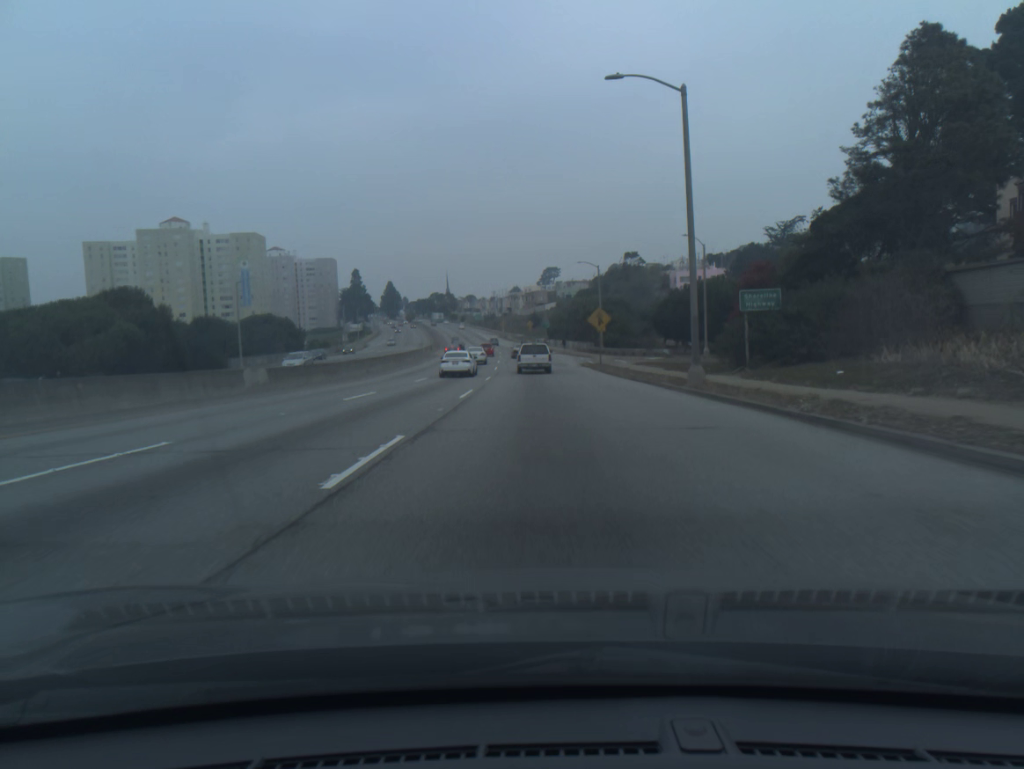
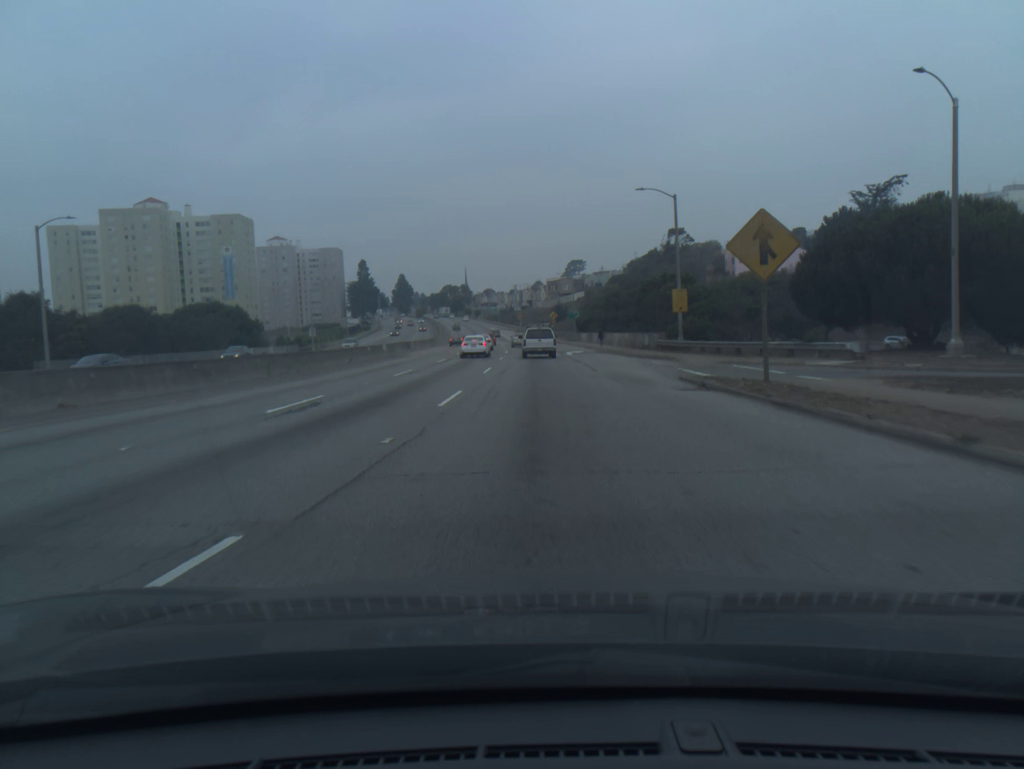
(-0.6, +35.9) m; -2°
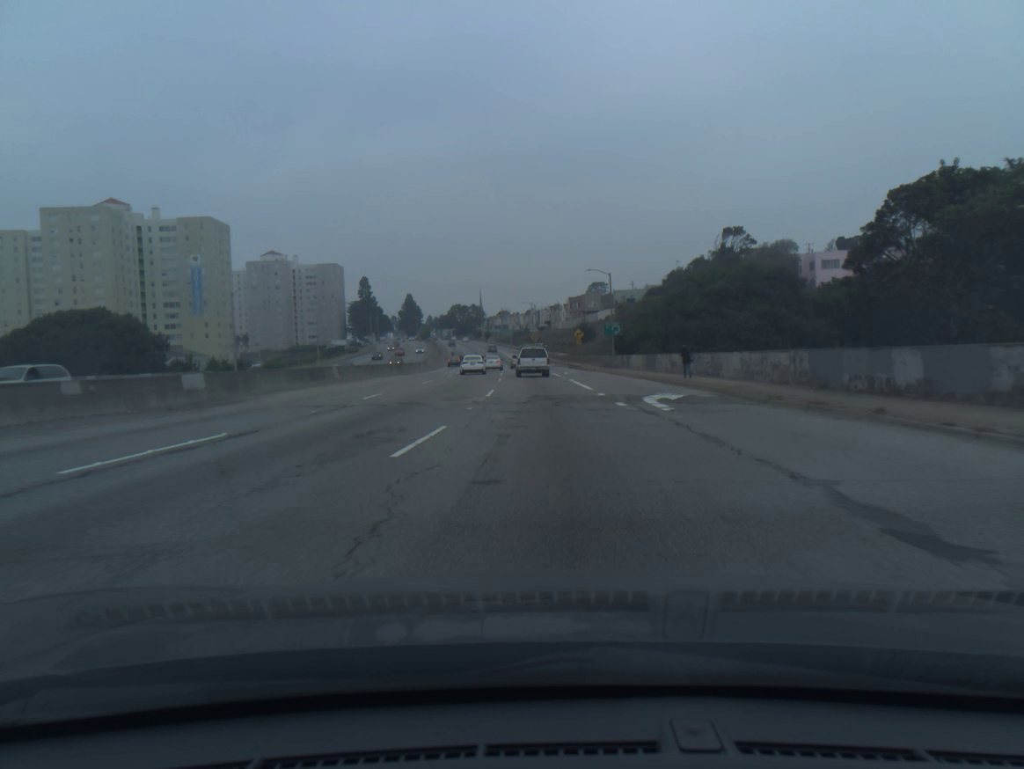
(-0.5, +36.1) m; -1°
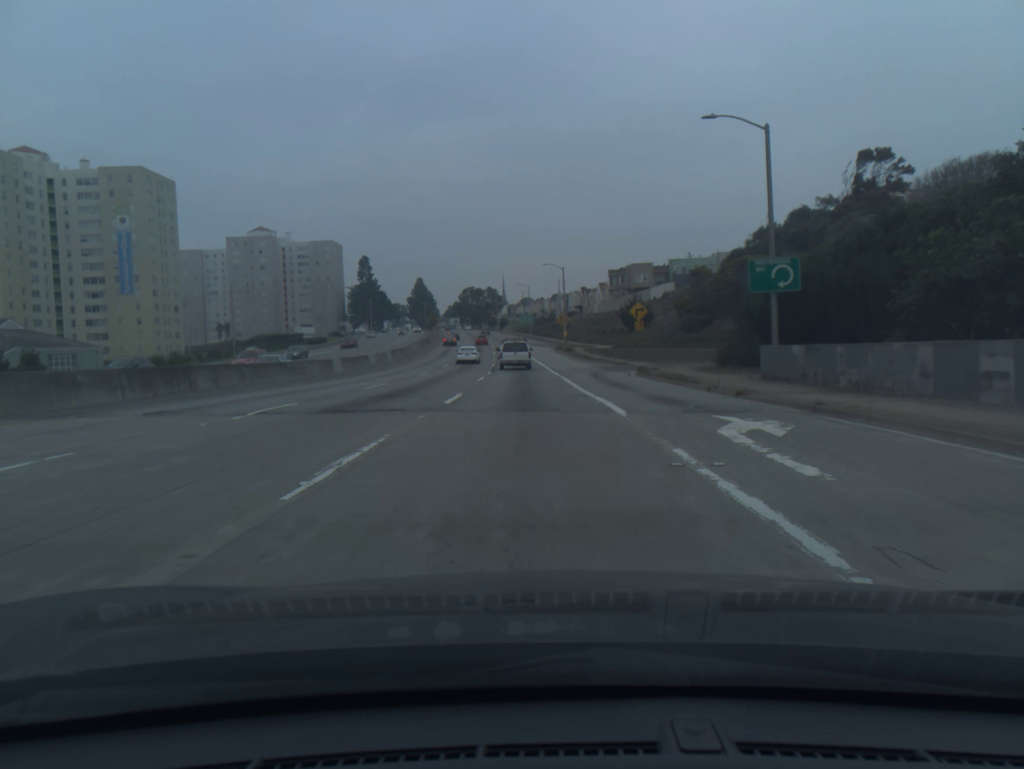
(-0.5, +48.2) m; -2°
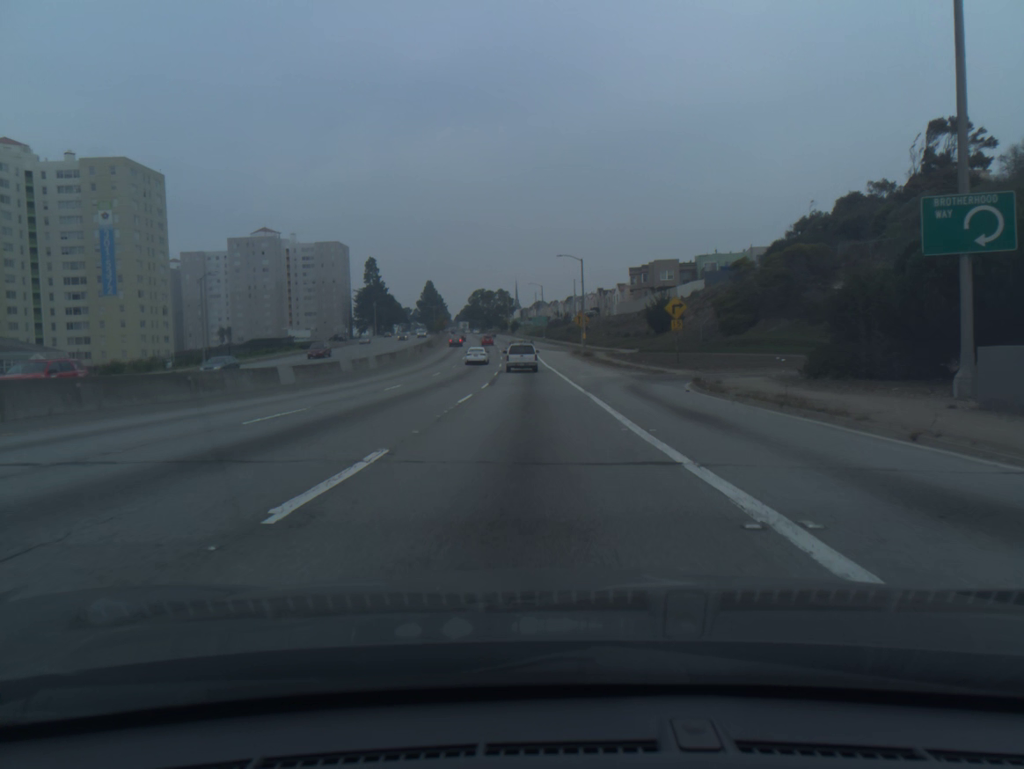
(-0.1, +12.1) m; -1°
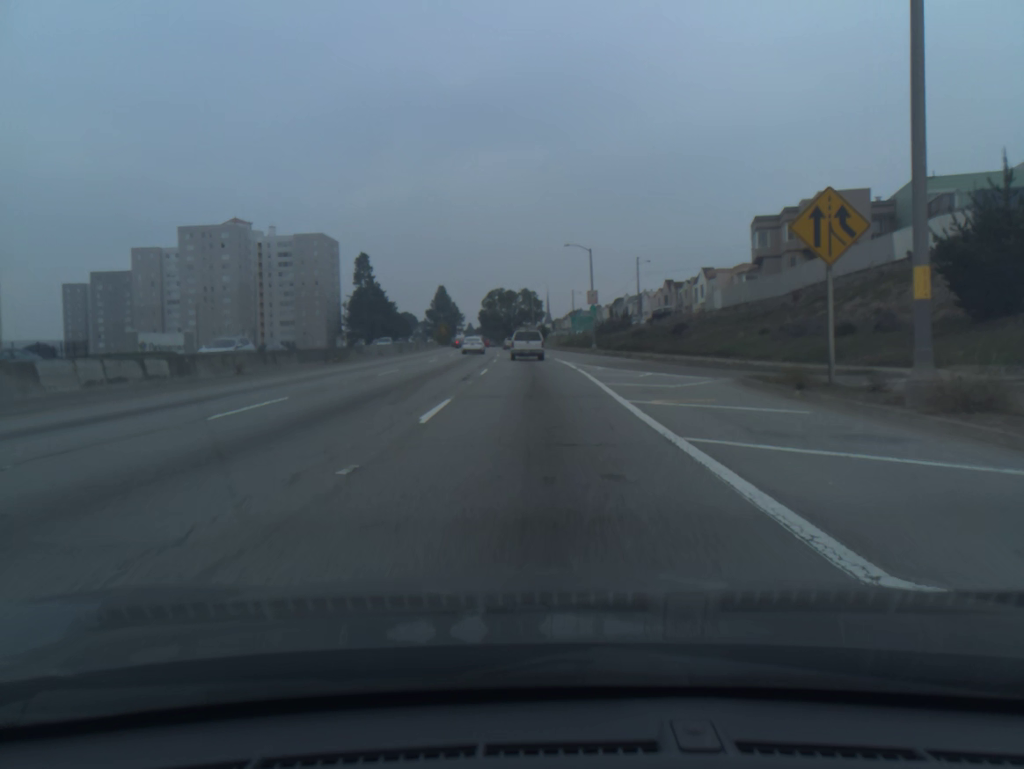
(-1.3, +61.2) m; -2°
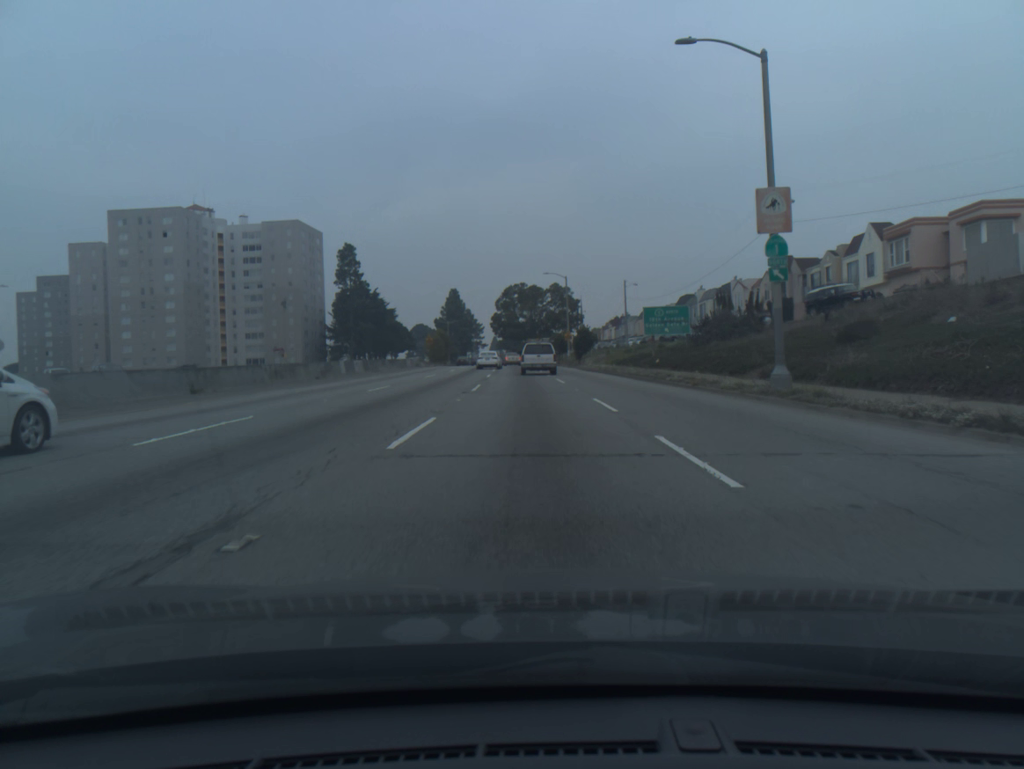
(-0.9, +47.2) m; -2°
